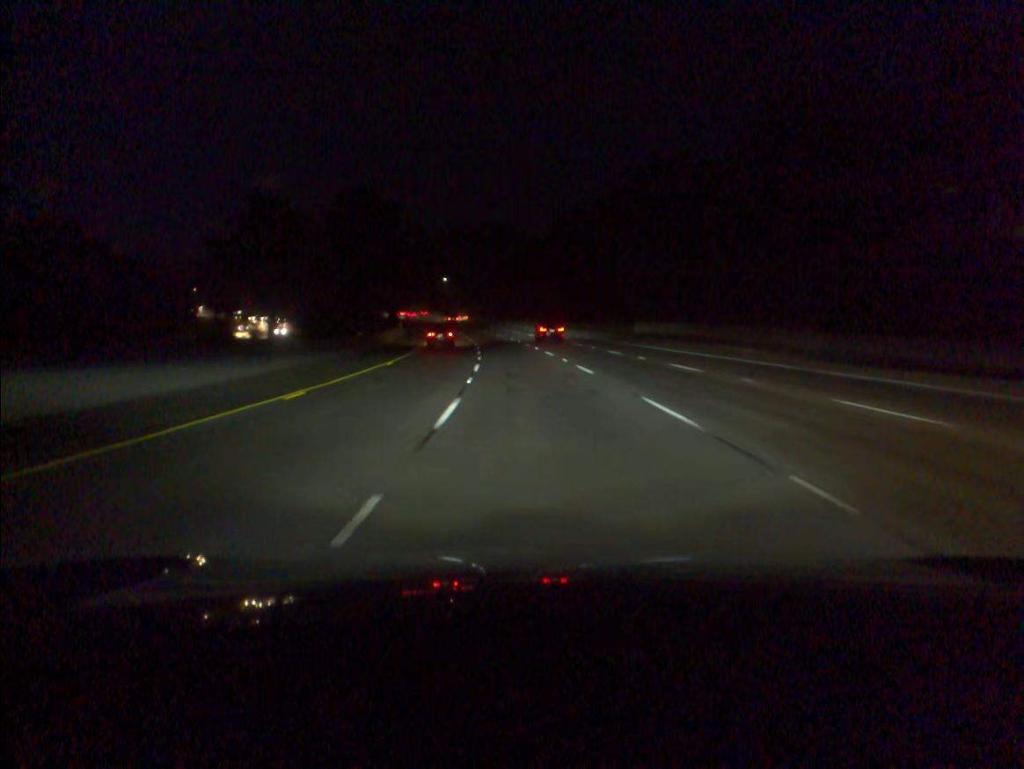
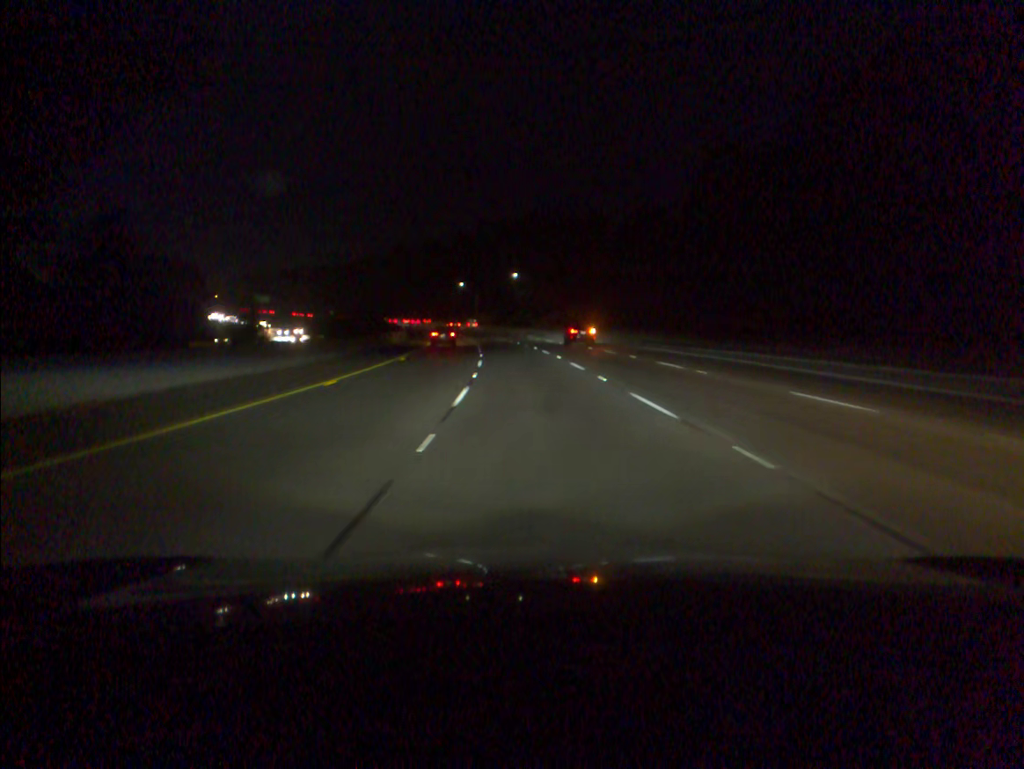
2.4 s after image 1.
(-3.9, +69.7) m; -6°
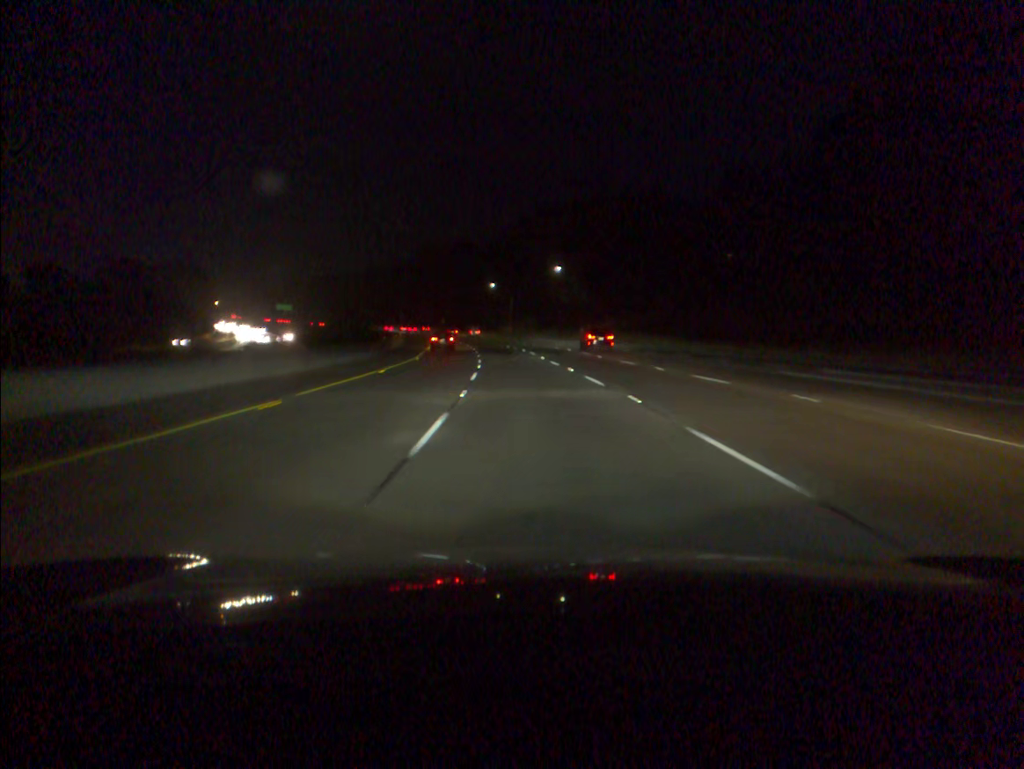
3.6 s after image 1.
(-0.9, +34.7) m; -3°
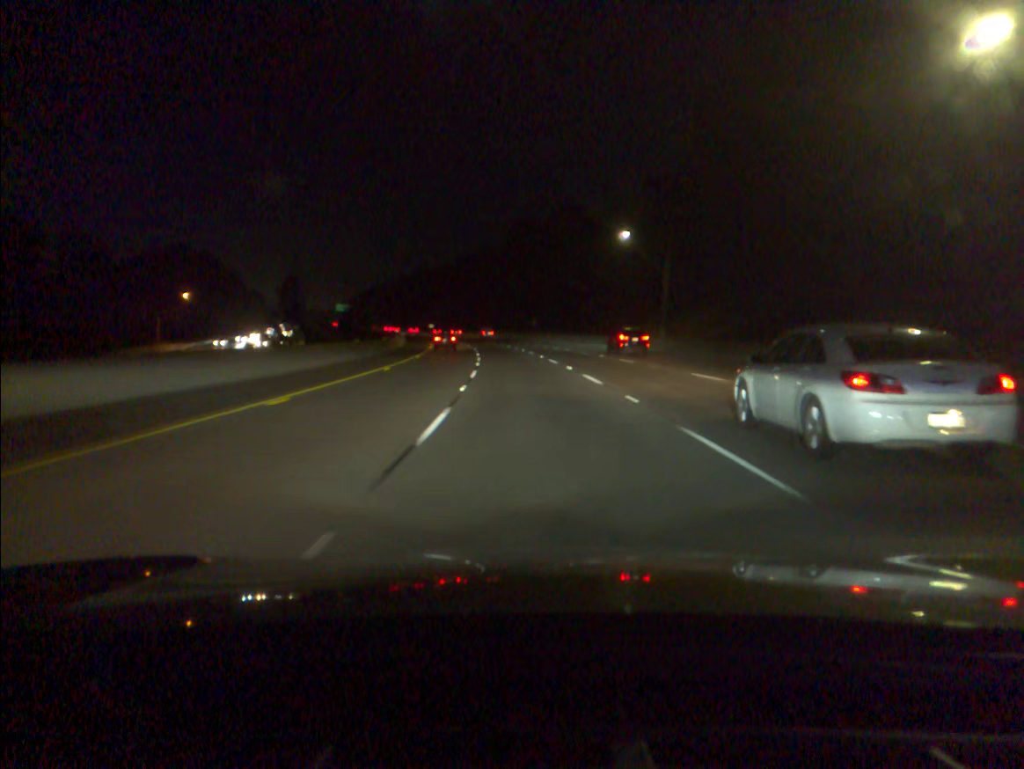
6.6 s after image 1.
(-5.8, +86.7) m; -8°
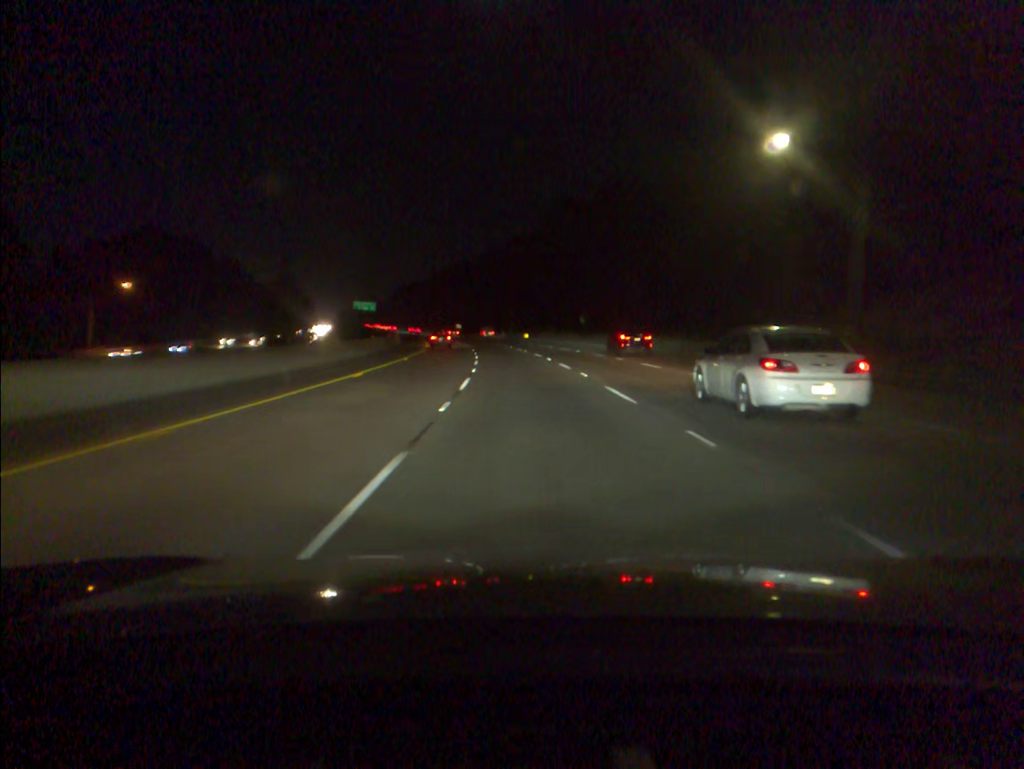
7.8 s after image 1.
(-0.9, +34.9) m; -3°
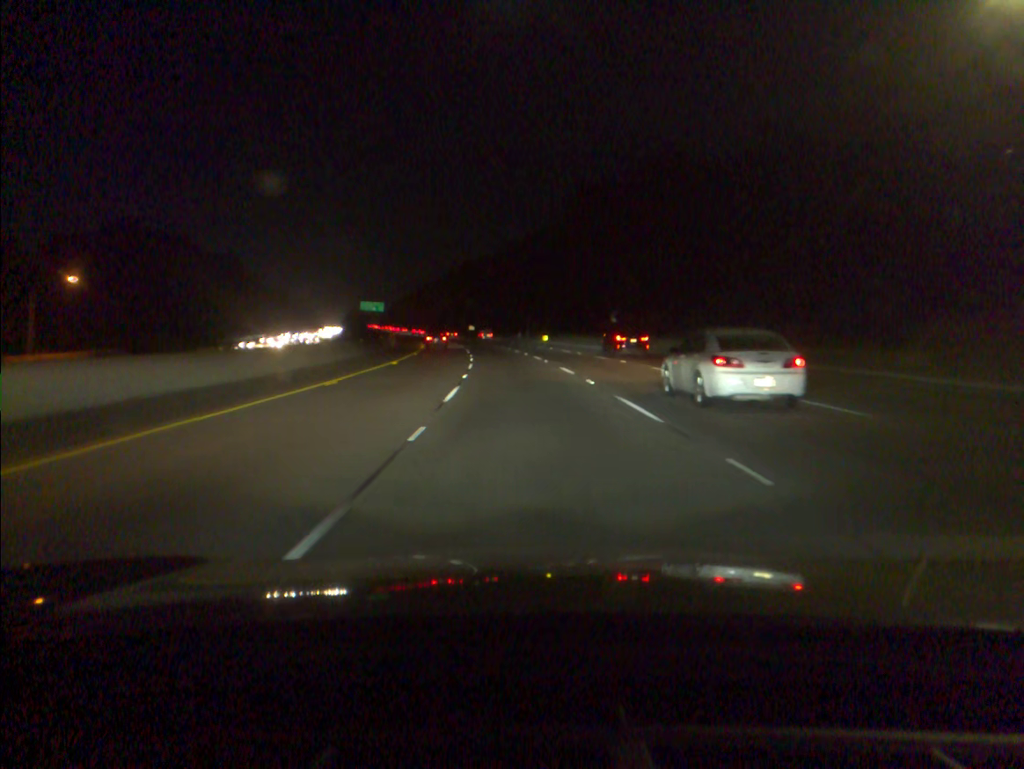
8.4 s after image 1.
(-0.2, +17.5) m; -1°
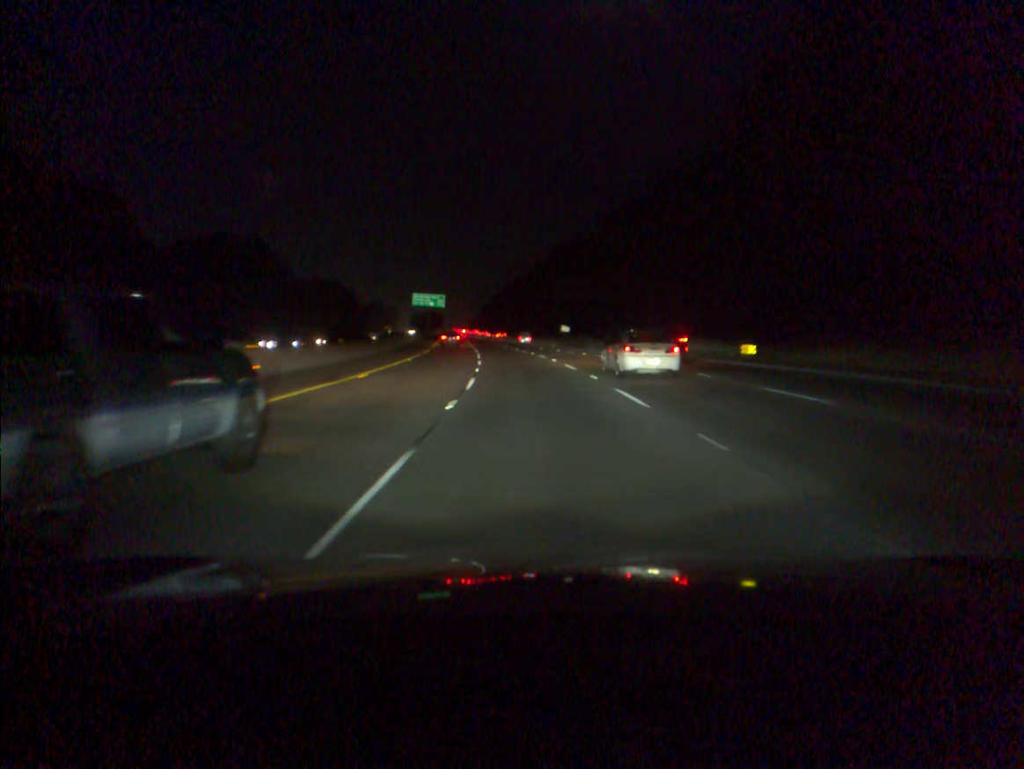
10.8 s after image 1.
(-4.4, +70.1) m; -7°
